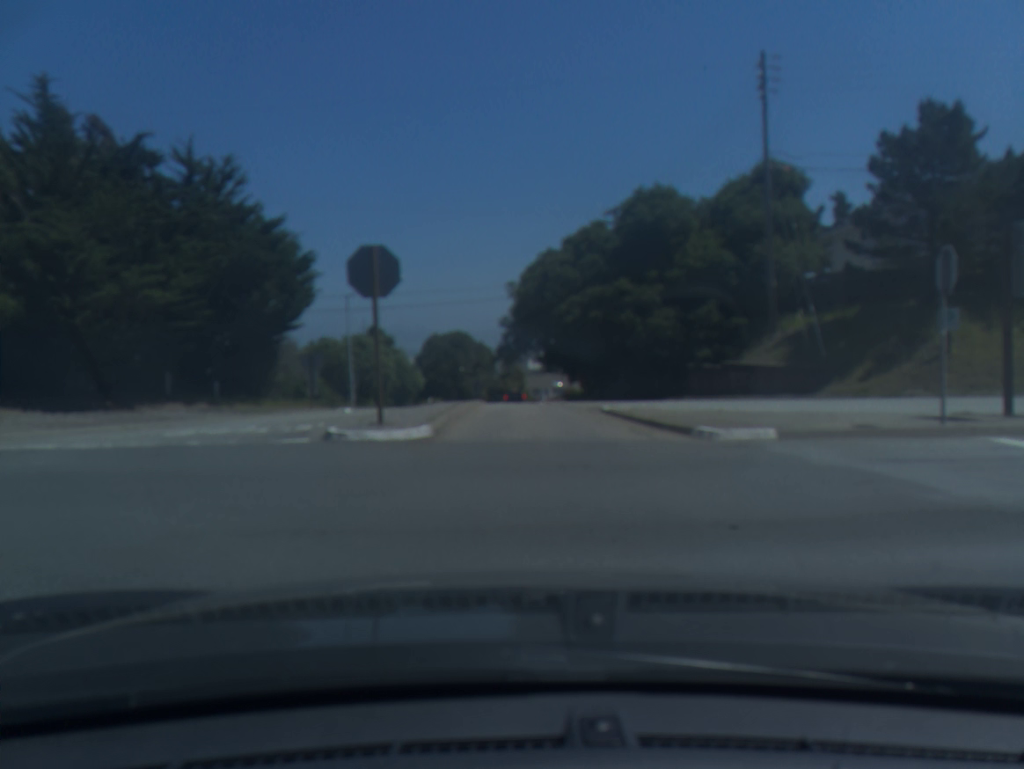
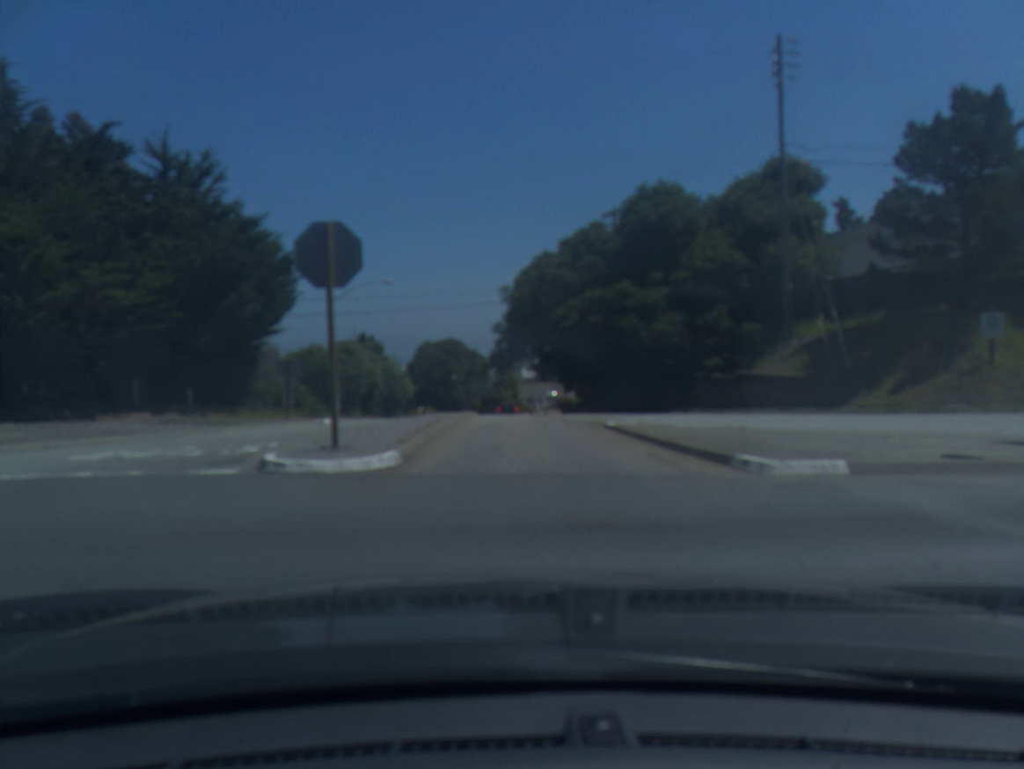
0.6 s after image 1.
(0.0, +2.7) m; 0°
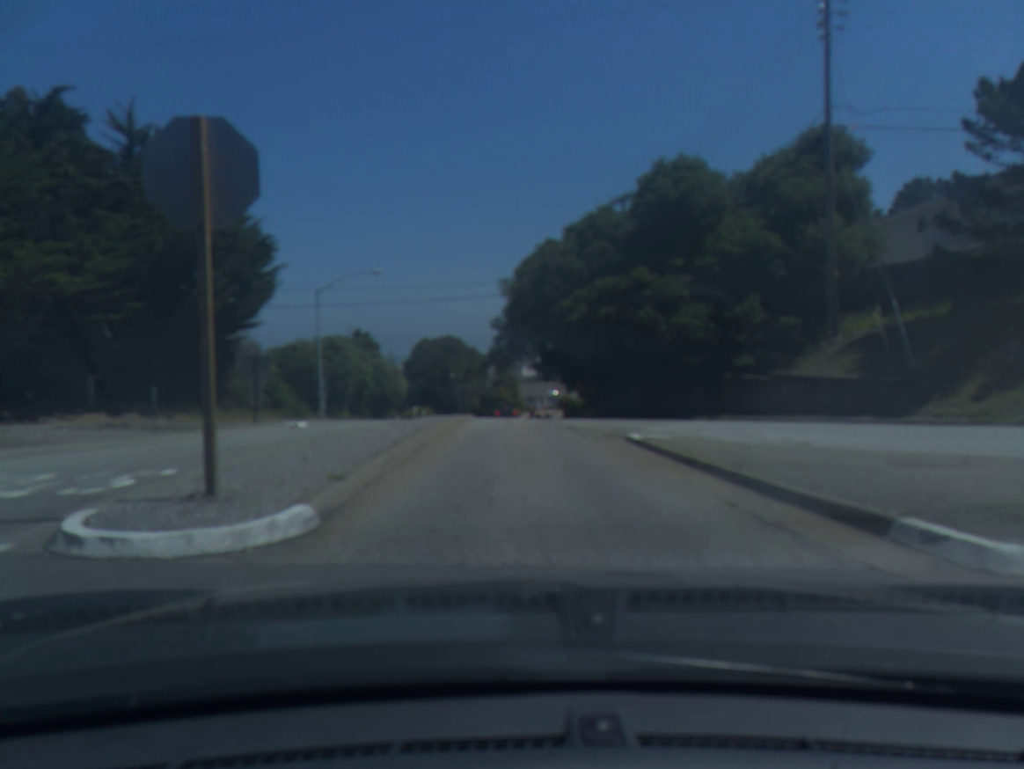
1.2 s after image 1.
(0.0, +4.2) m; 0°
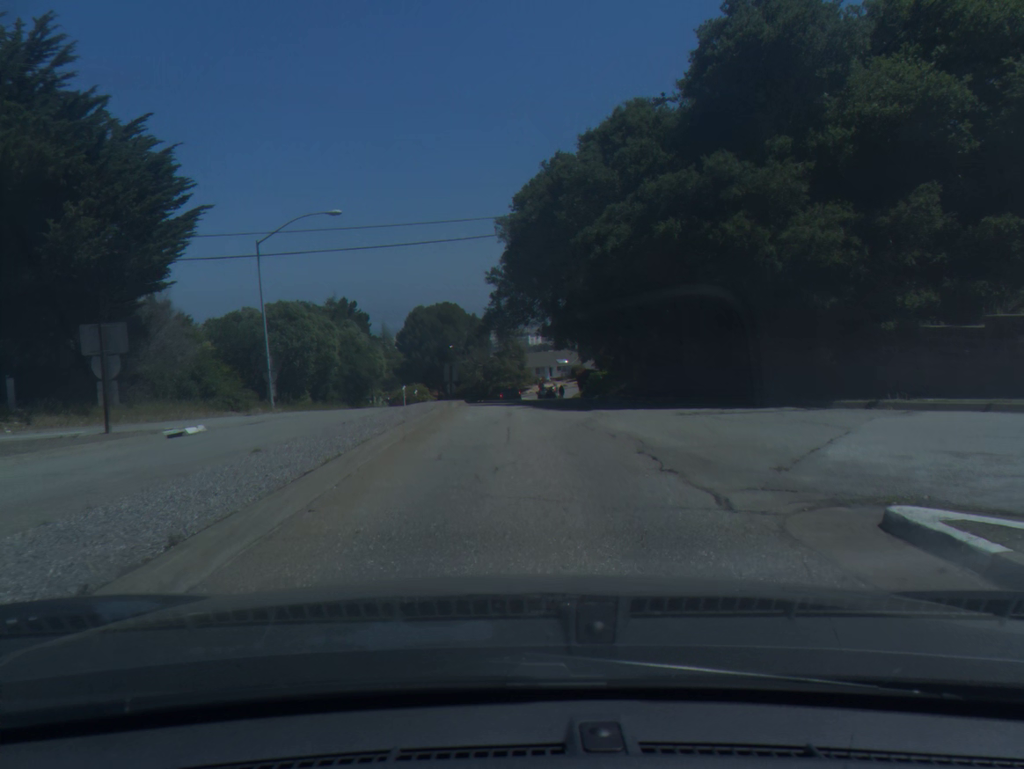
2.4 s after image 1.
(0.0, +11.4) m; 0°
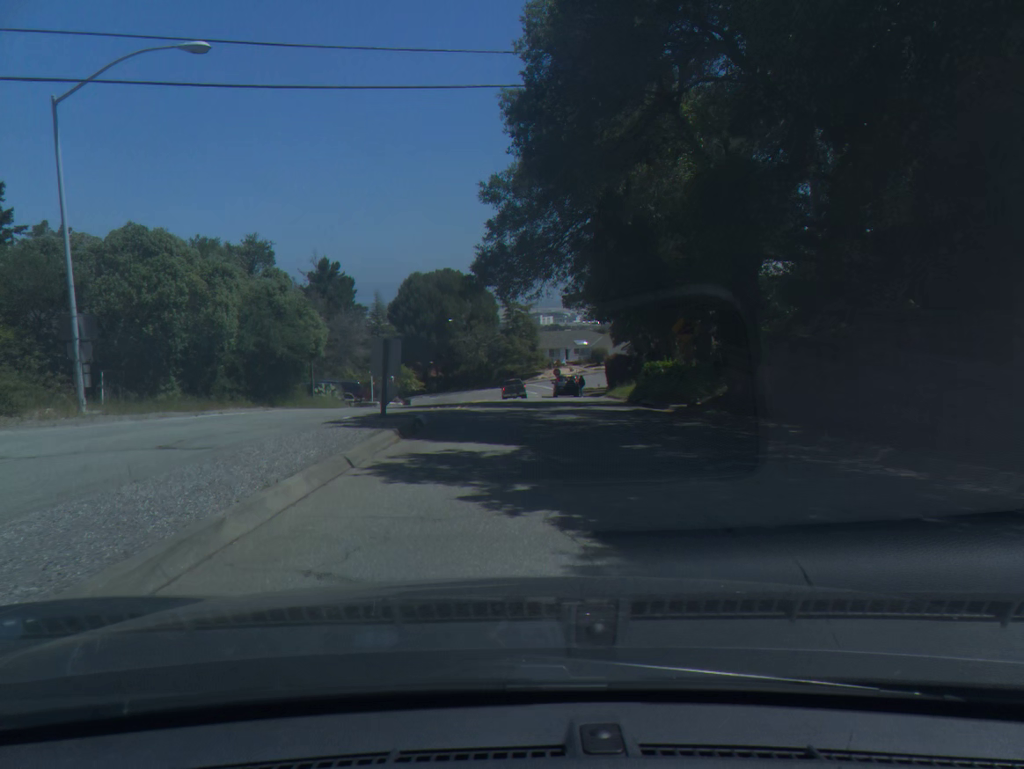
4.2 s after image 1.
(-0.2, +18.5) m; -1°
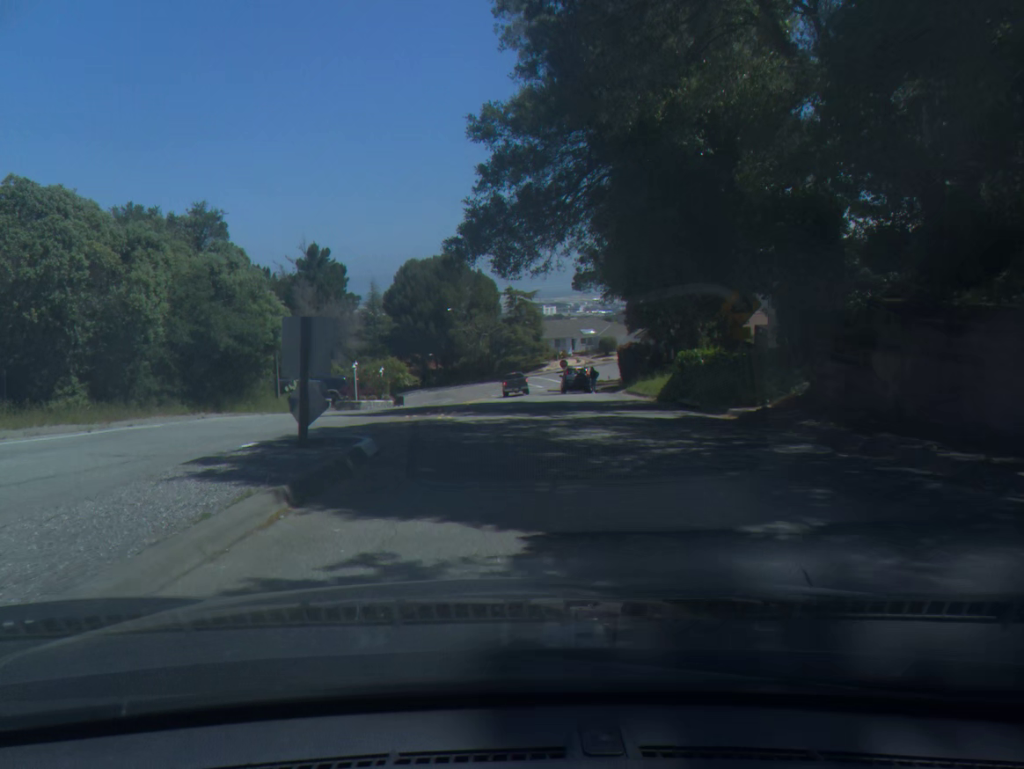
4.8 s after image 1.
(0.0, +6.2) m; 0°
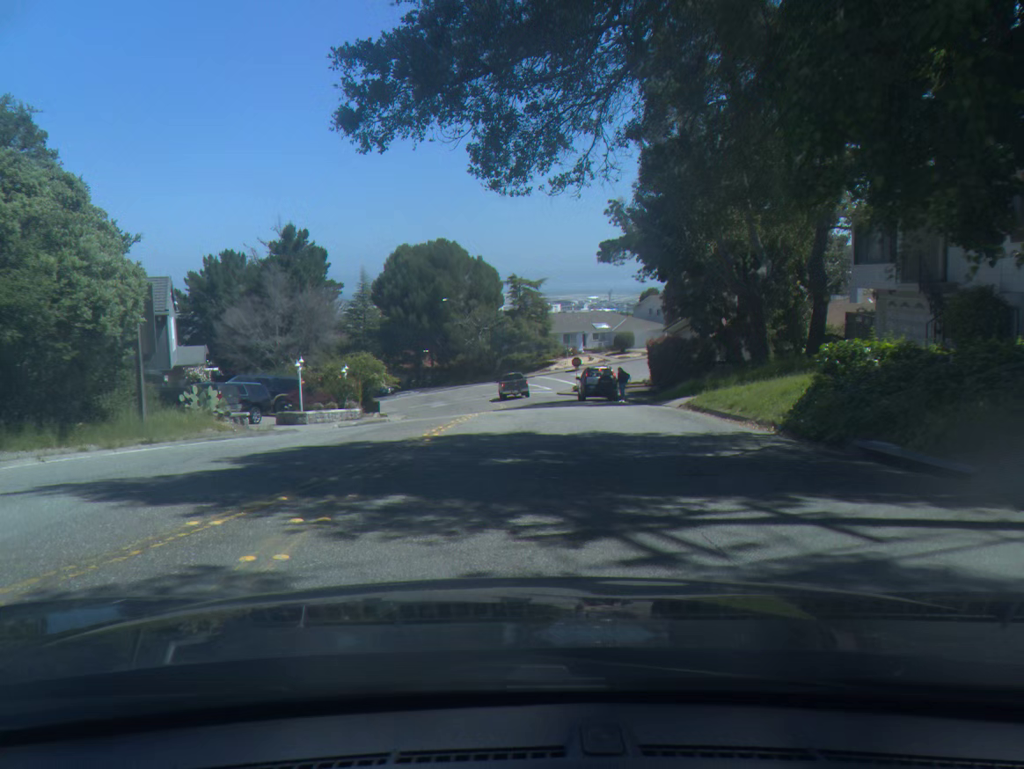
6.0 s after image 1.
(-0.1, +12.1) m; 0°
